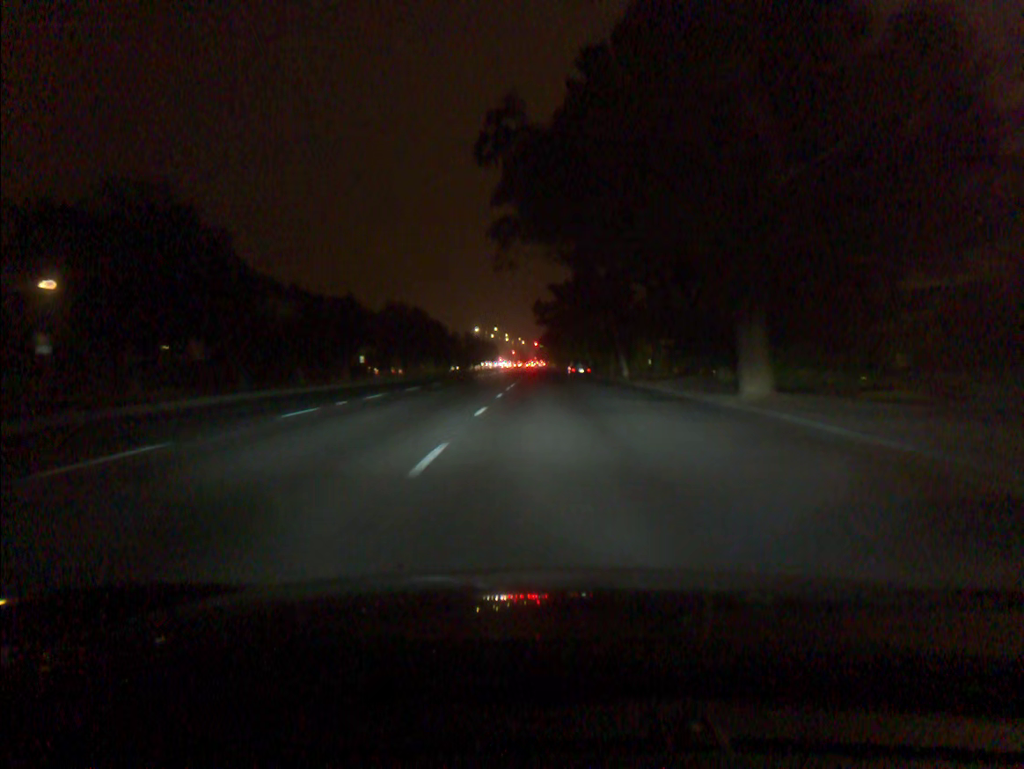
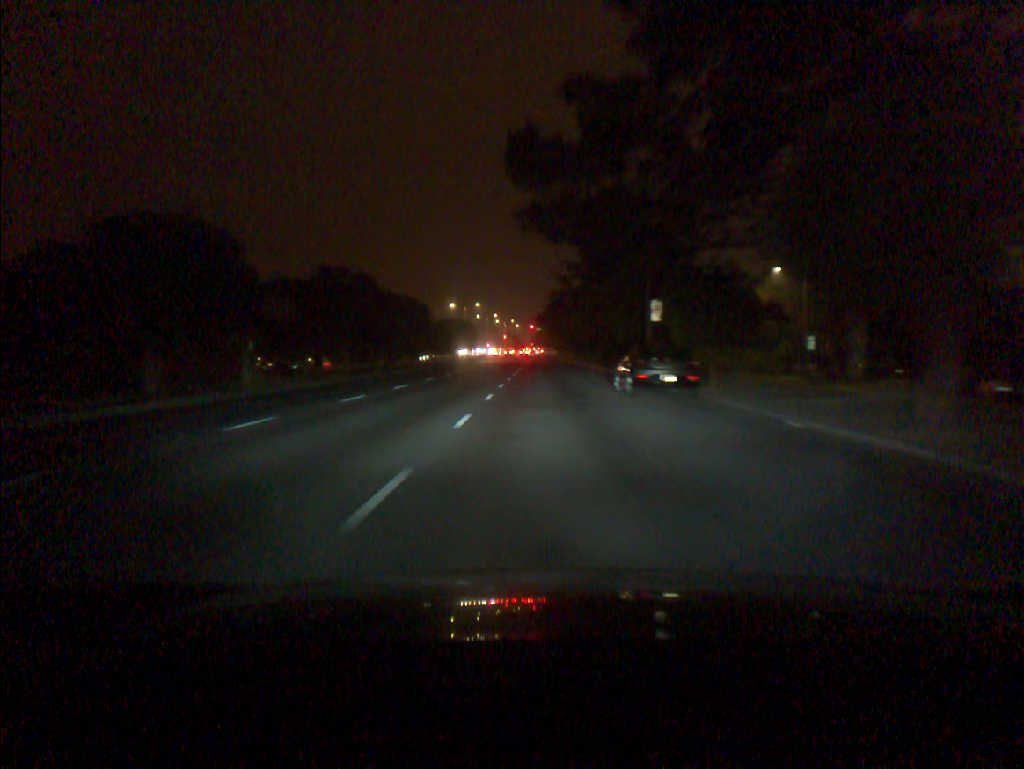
(+0.2, +45.2) m; 0°
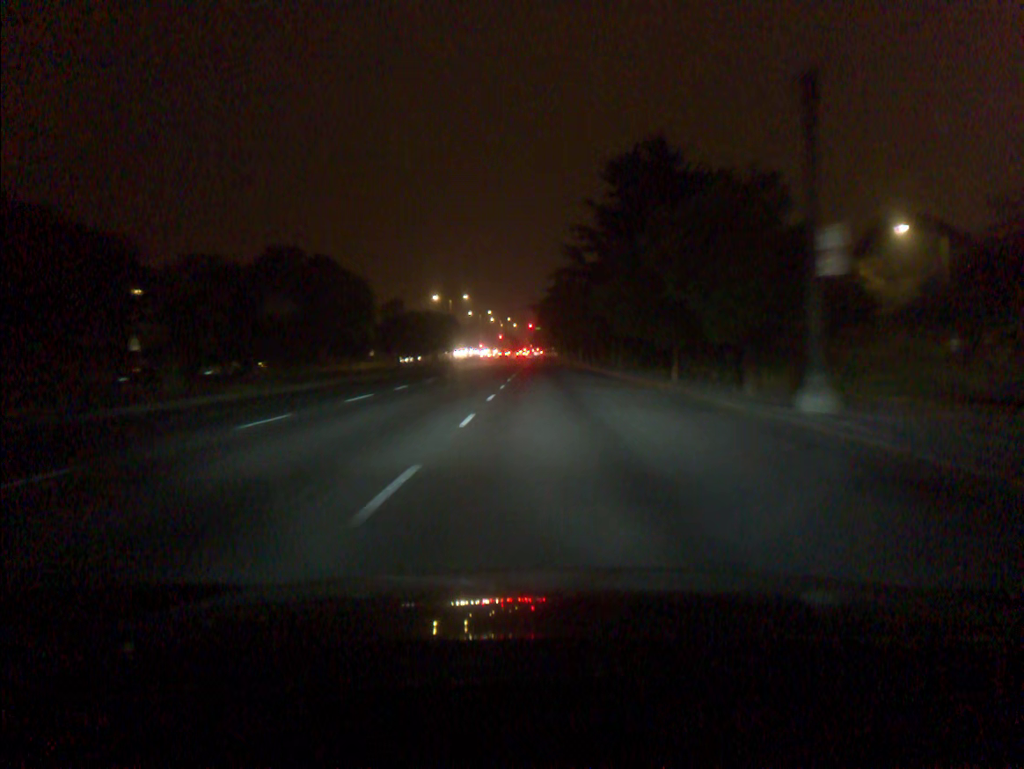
(0.0, +21.5) m; 0°
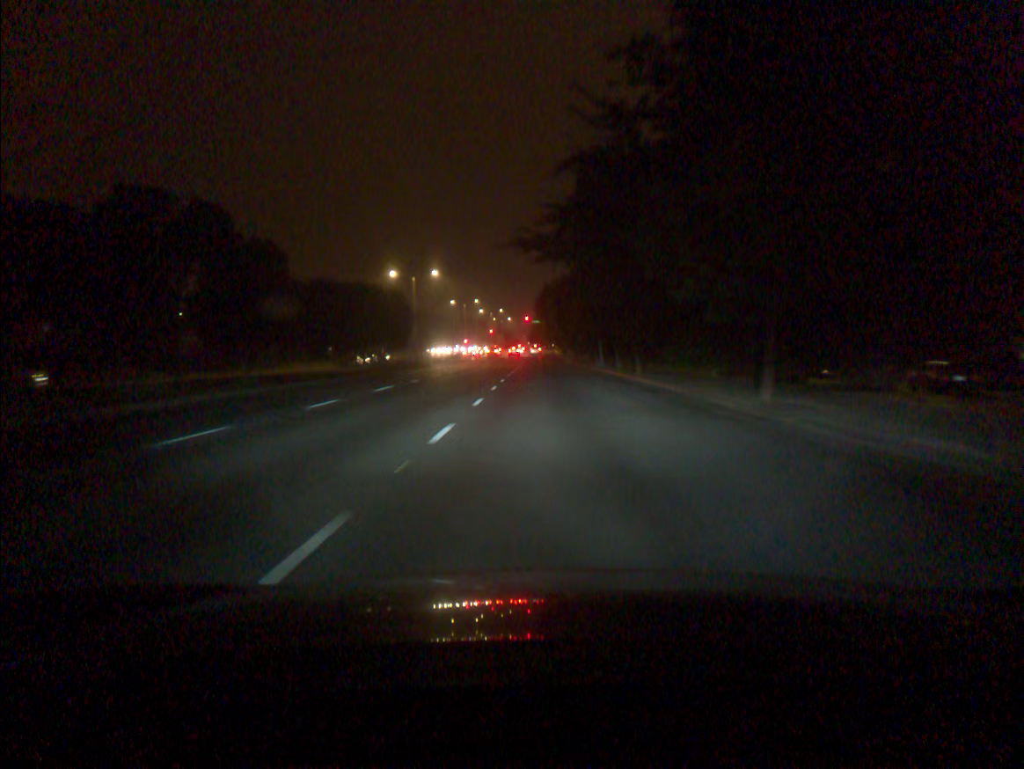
(+0.1, +31.4) m; 0°
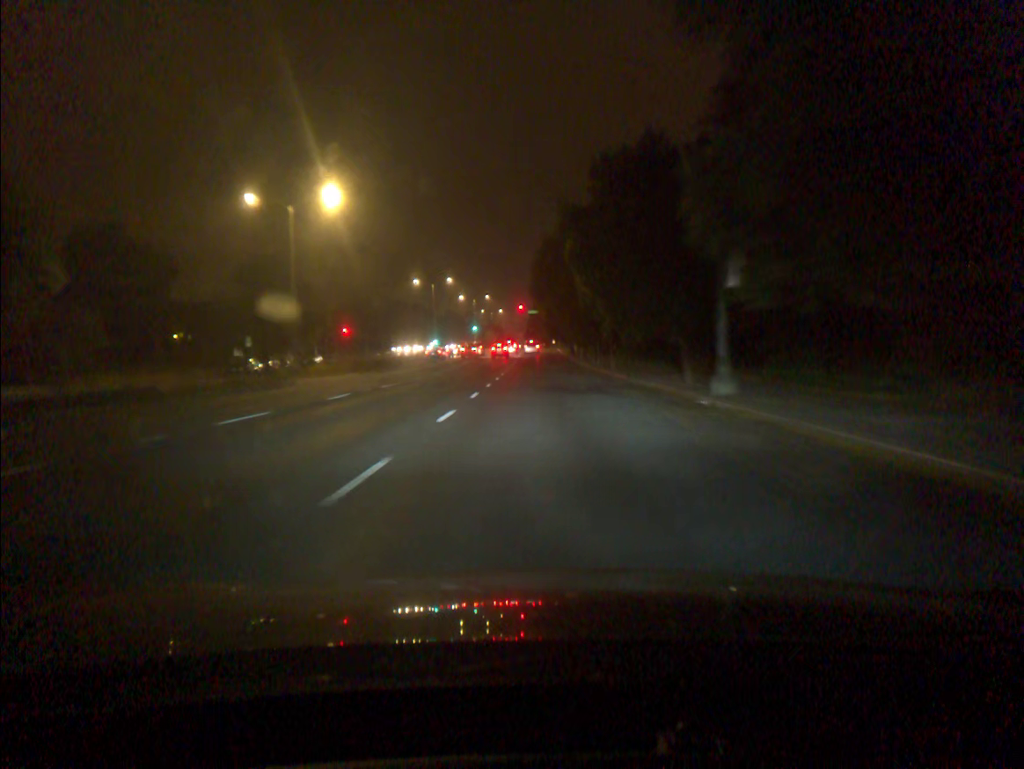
(0.0, +40.0) m; 0°
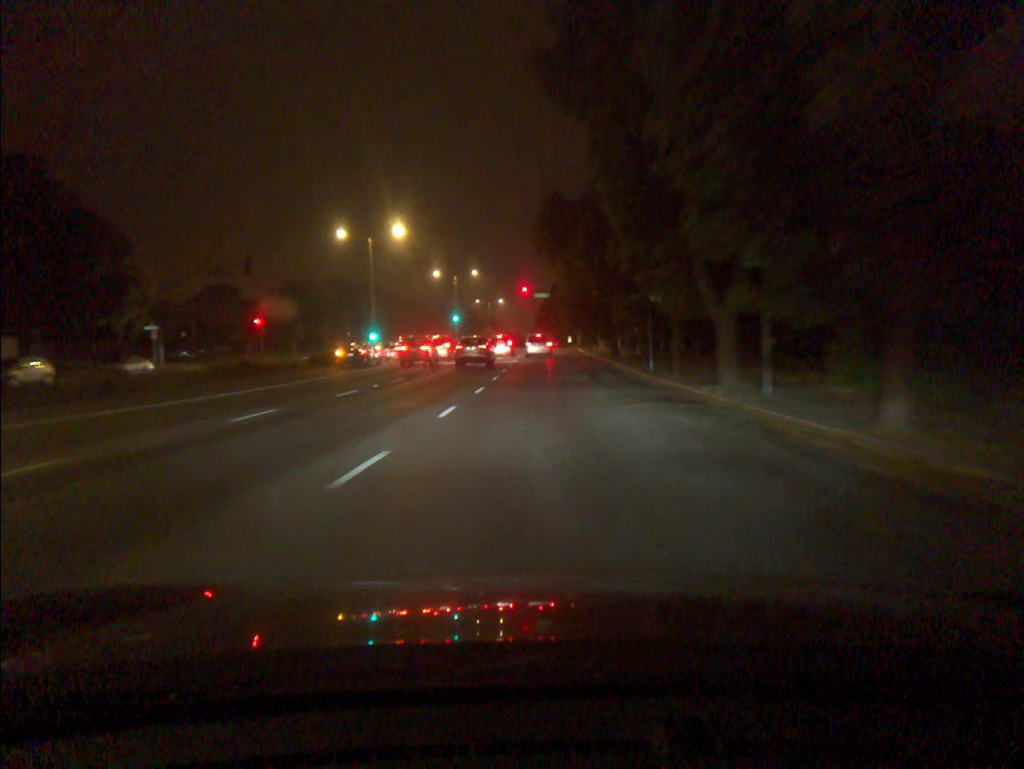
(-0.1, +43.1) m; -1°
